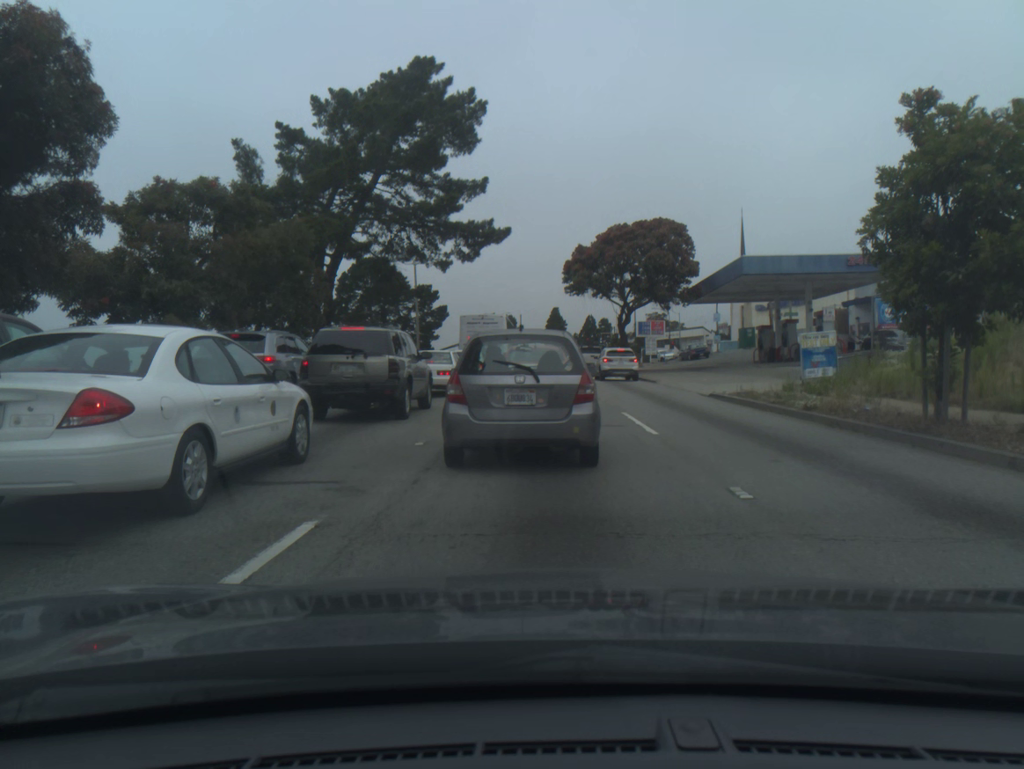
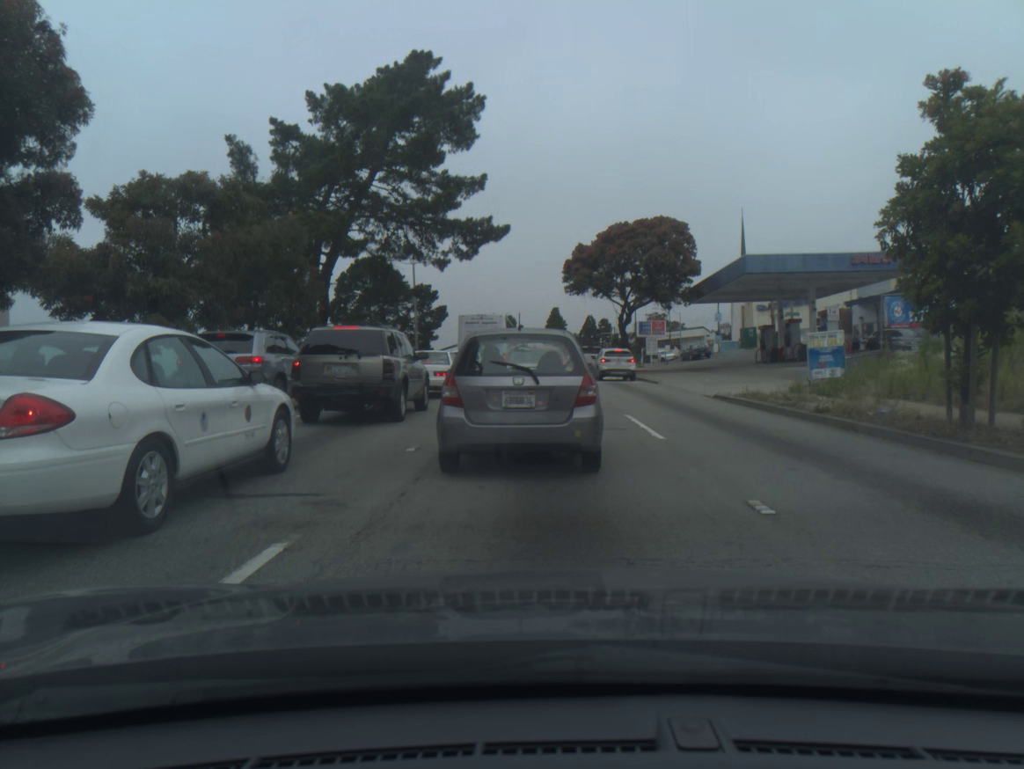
(0.0, +0.7) m; 0°
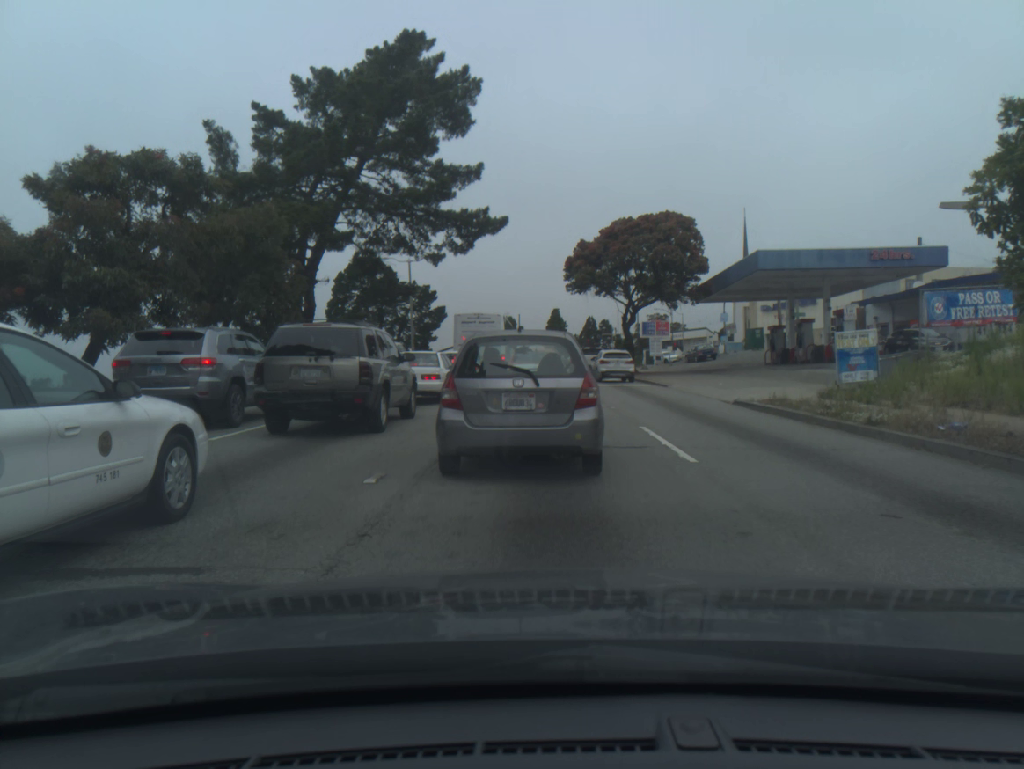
(0.0, +2.4) m; 0°
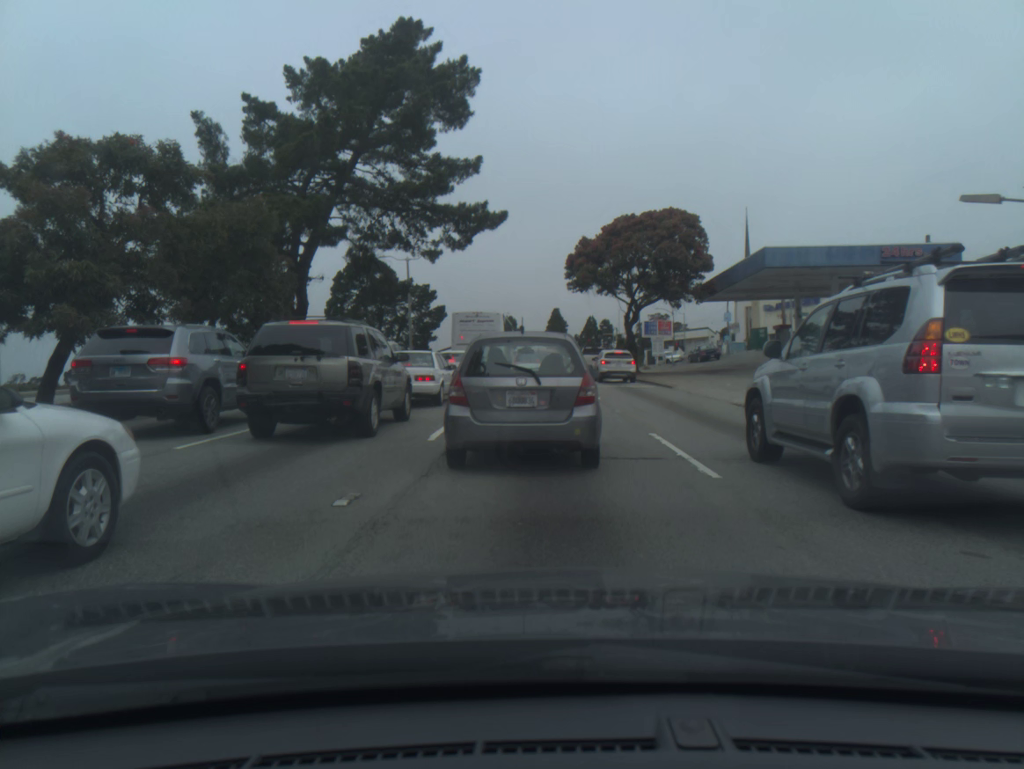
(0.0, +1.1) m; 0°
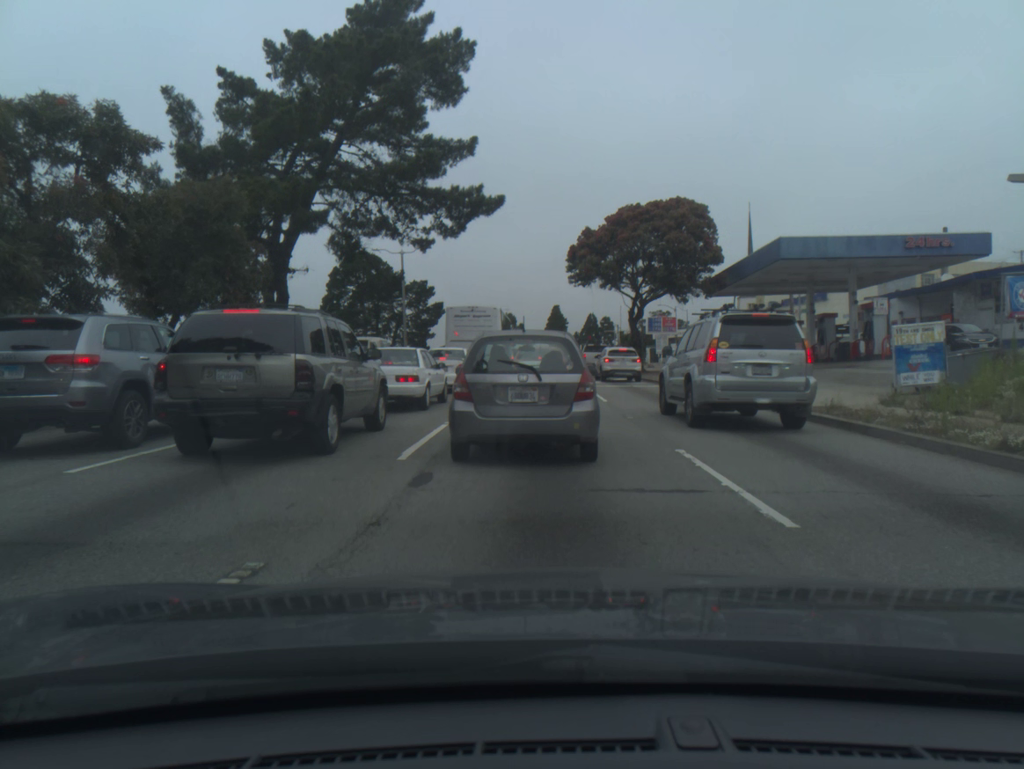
(0.0, +2.4) m; 0°
